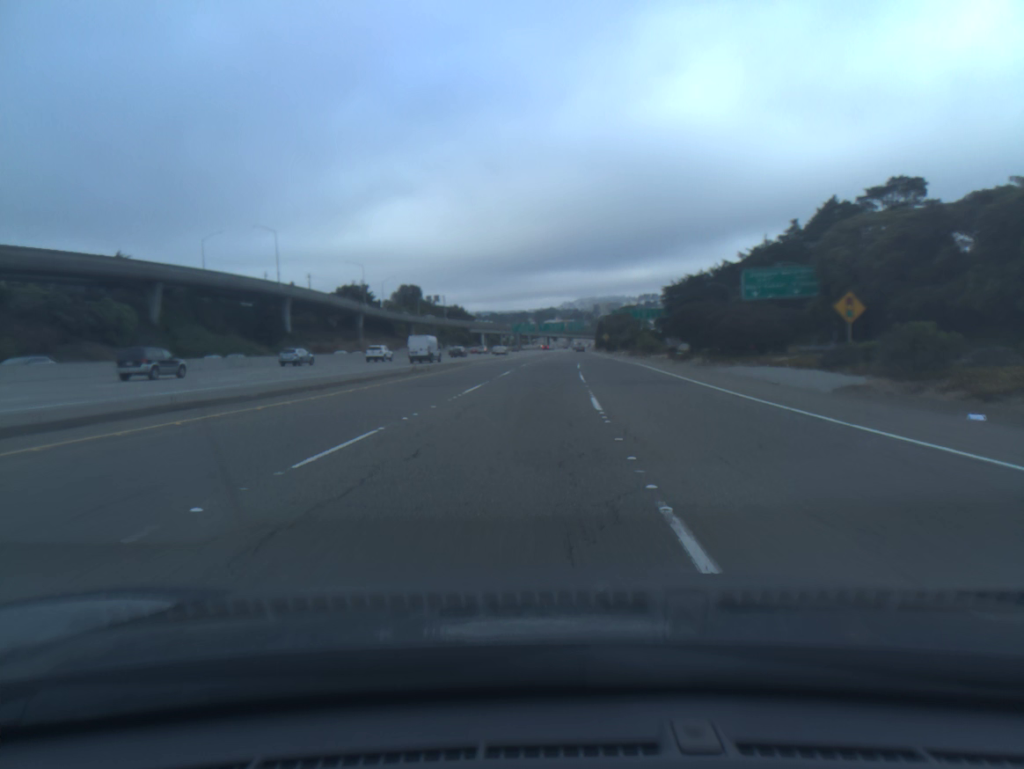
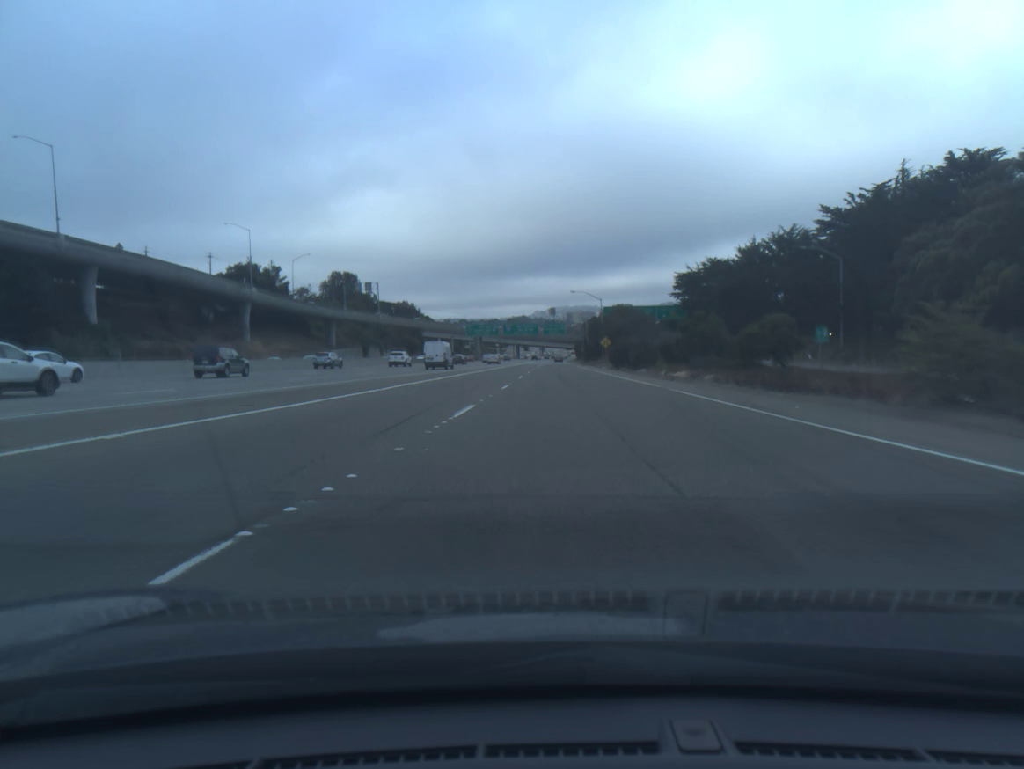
(+1.5, +65.4) m; +2°
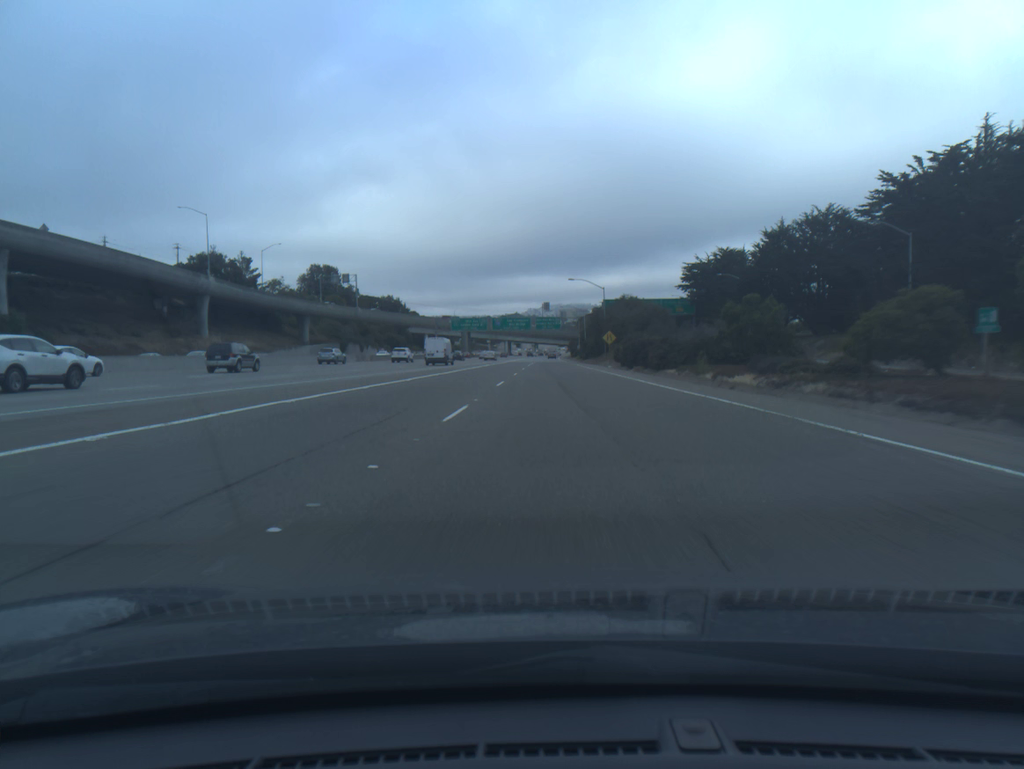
(0.0, +16.4) m; +1°
